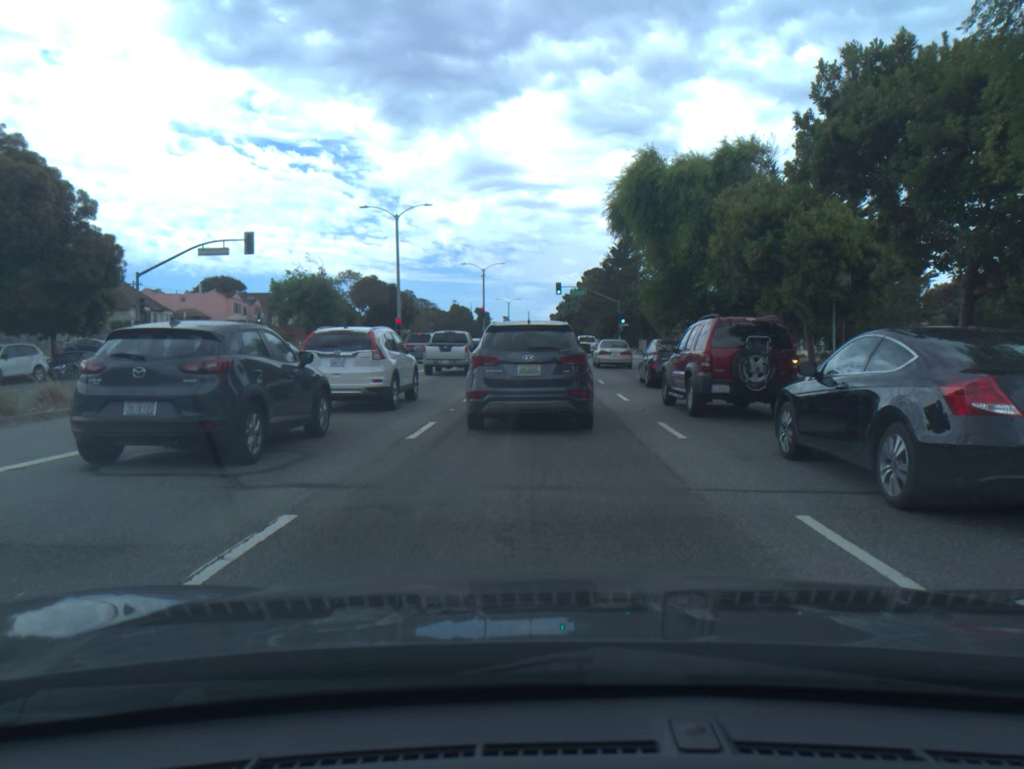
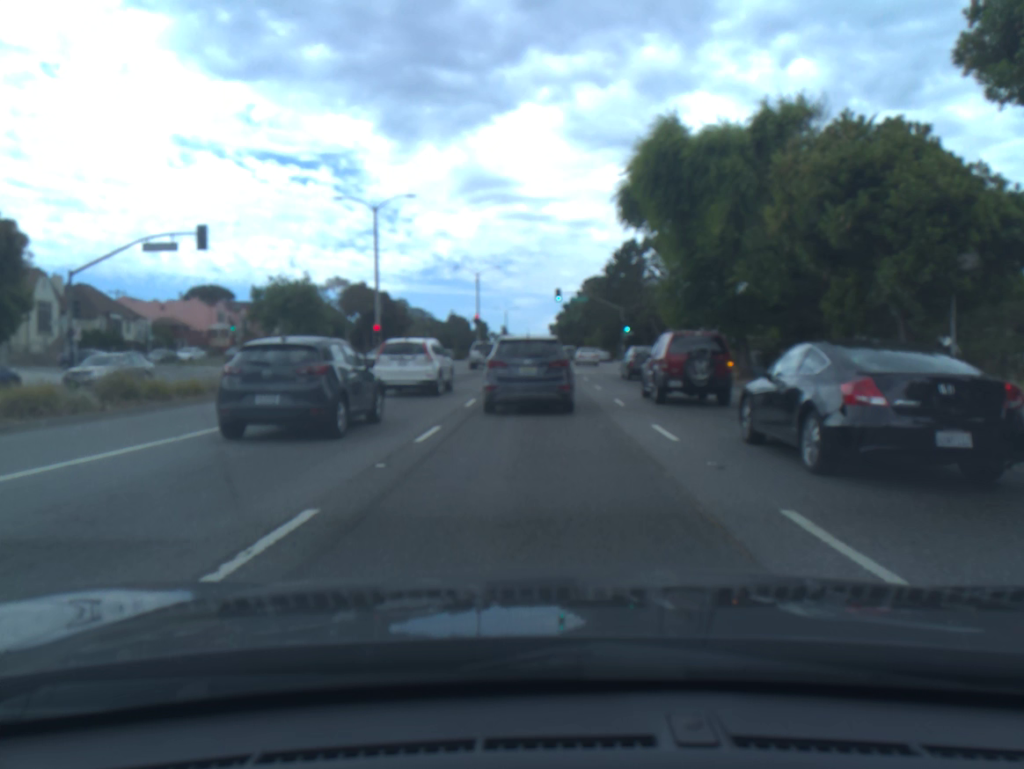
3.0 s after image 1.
(0.0, +6.7) m; +1°
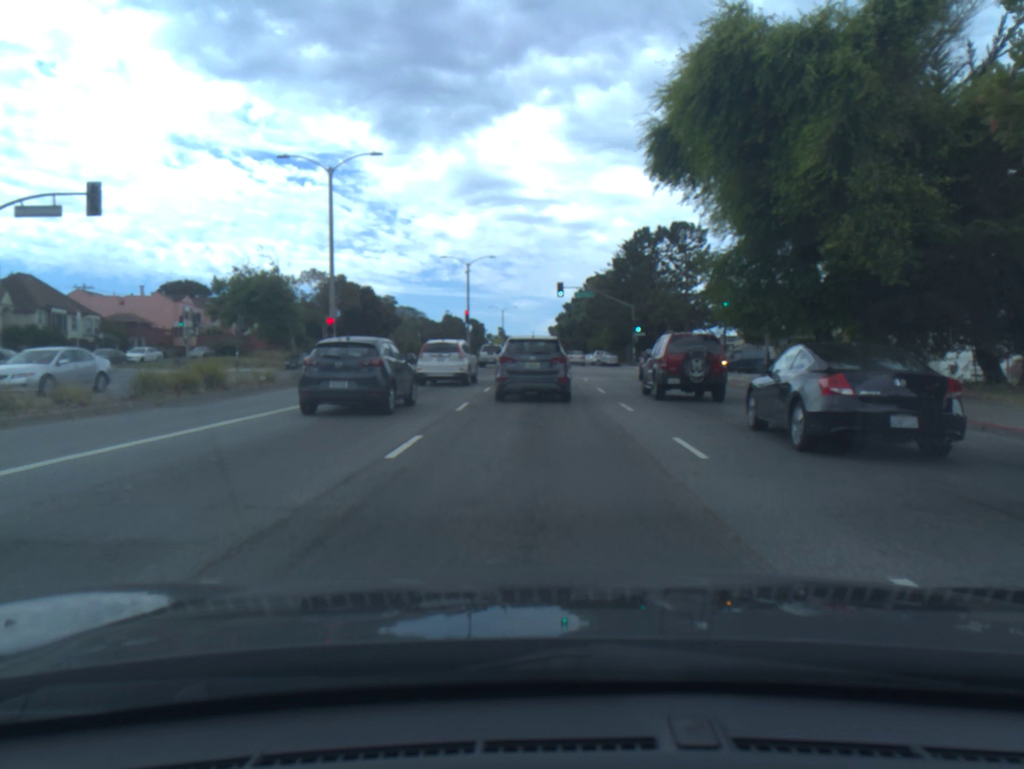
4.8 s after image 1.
(-0.1, +9.0) m; 0°
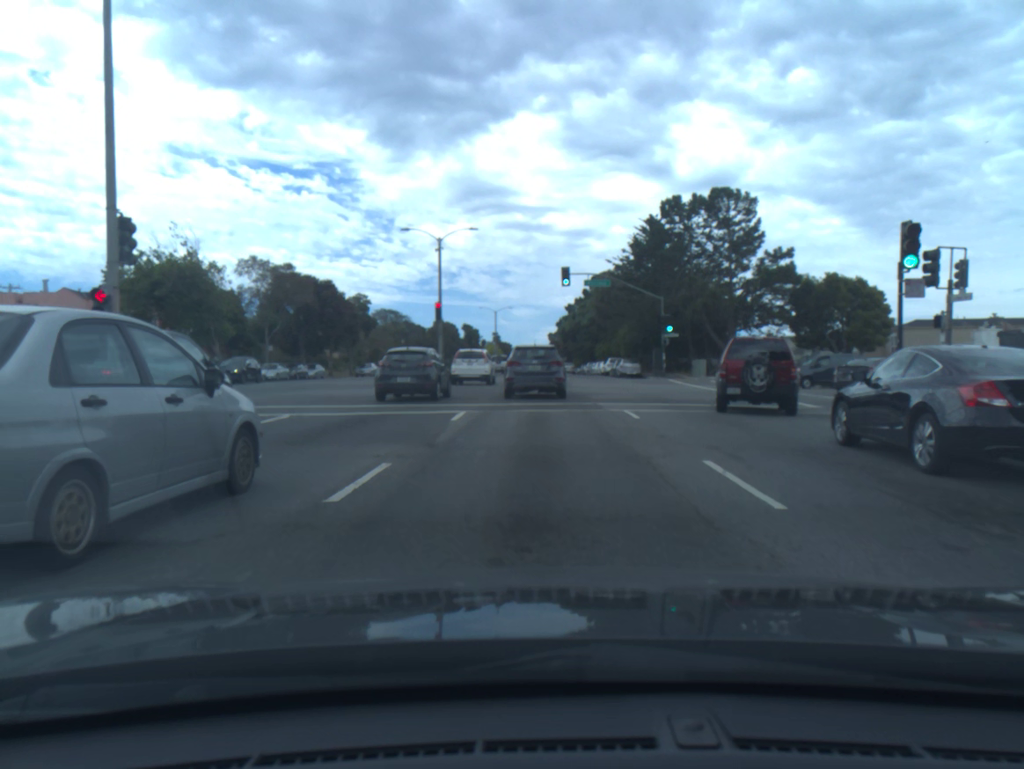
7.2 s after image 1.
(0.0, +17.5) m; 0°
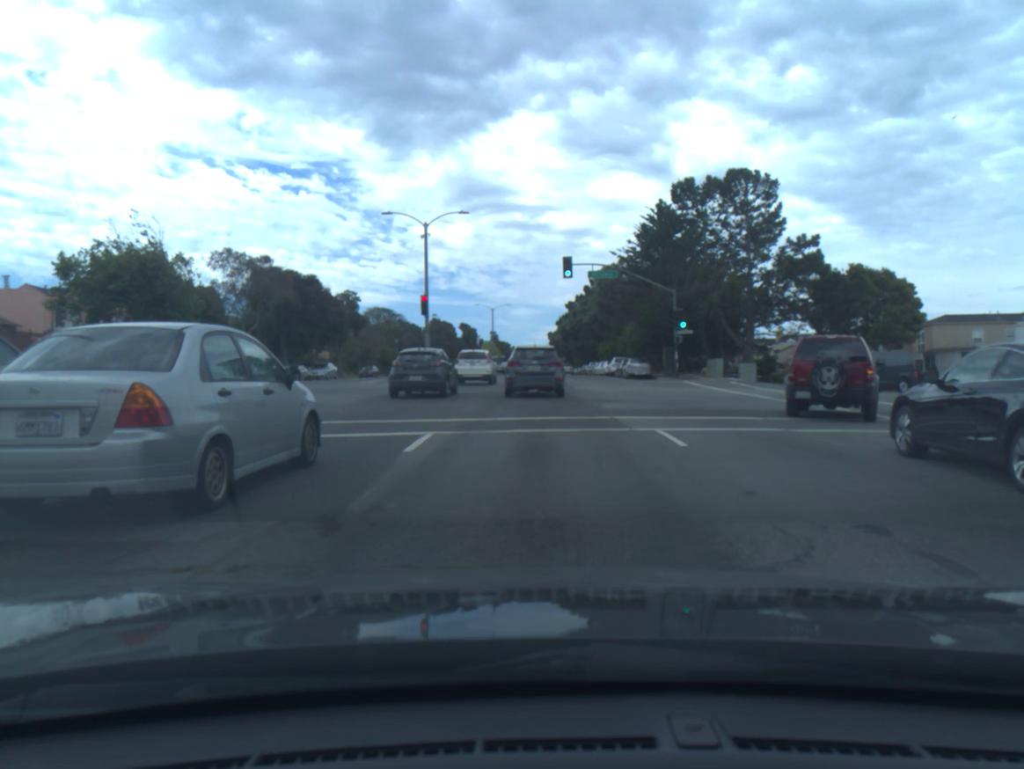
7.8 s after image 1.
(0.0, +5.1) m; 0°
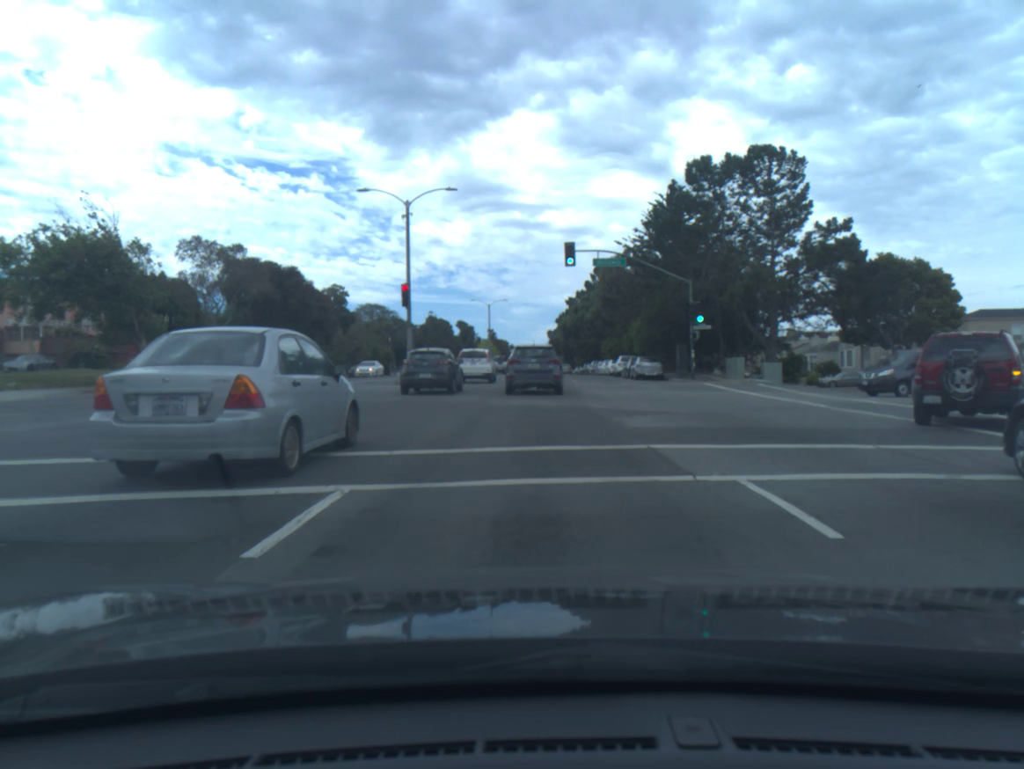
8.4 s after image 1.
(0.0, +5.4) m; 0°
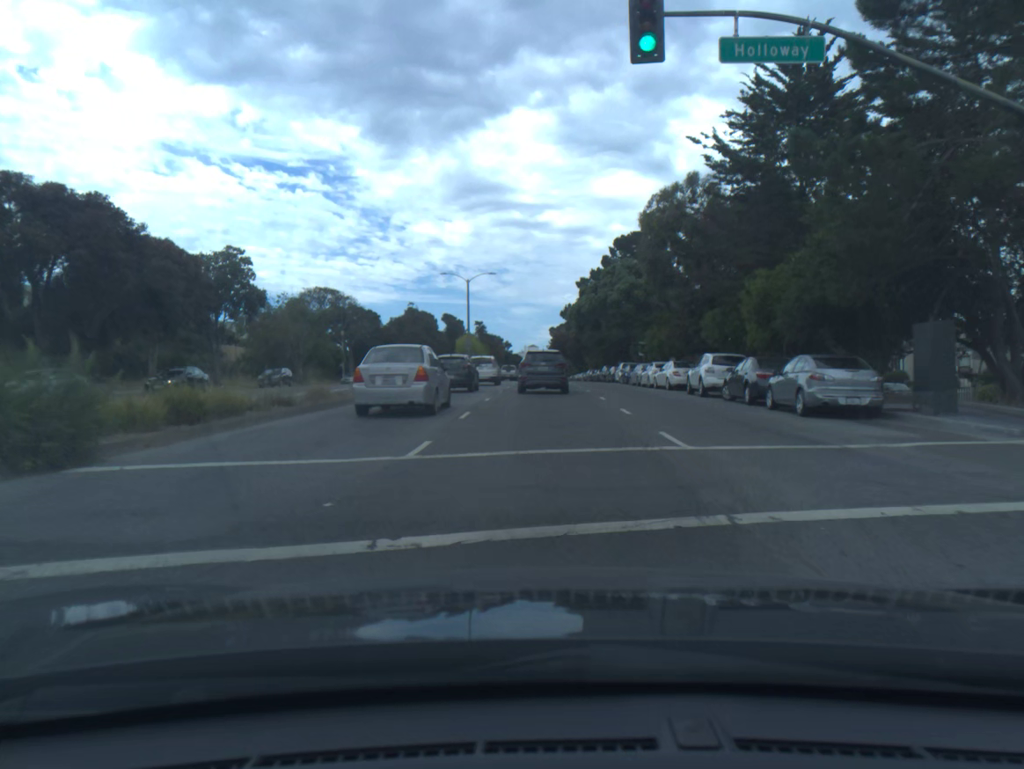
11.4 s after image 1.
(-0.2, +29.8) m; 0°
